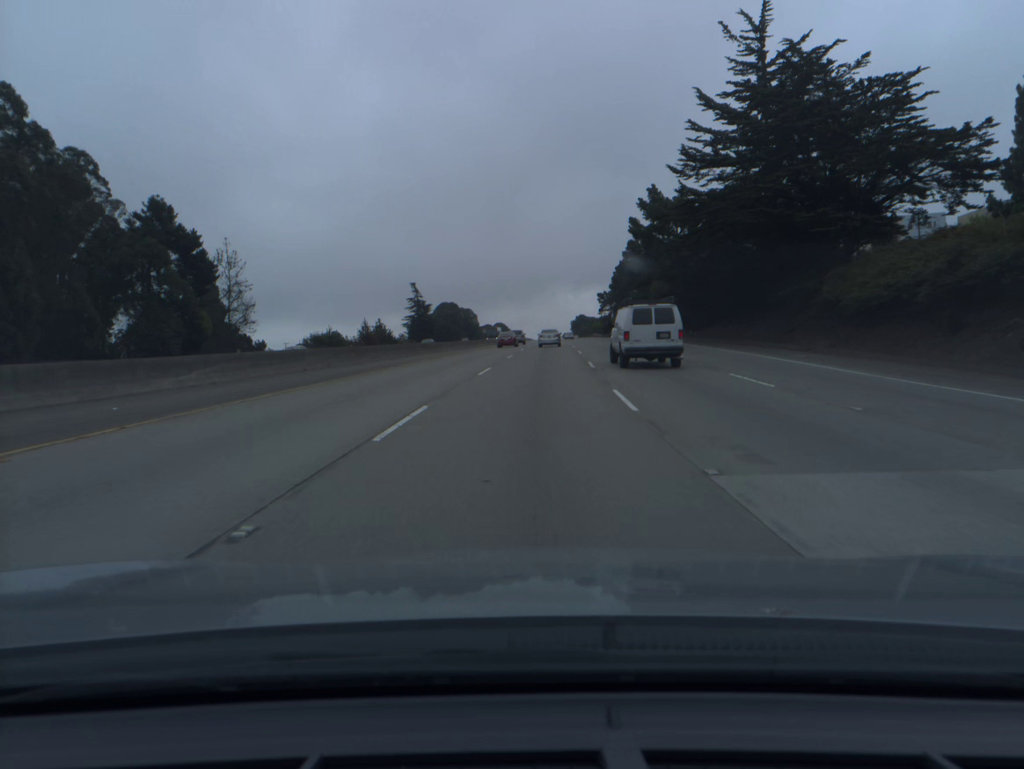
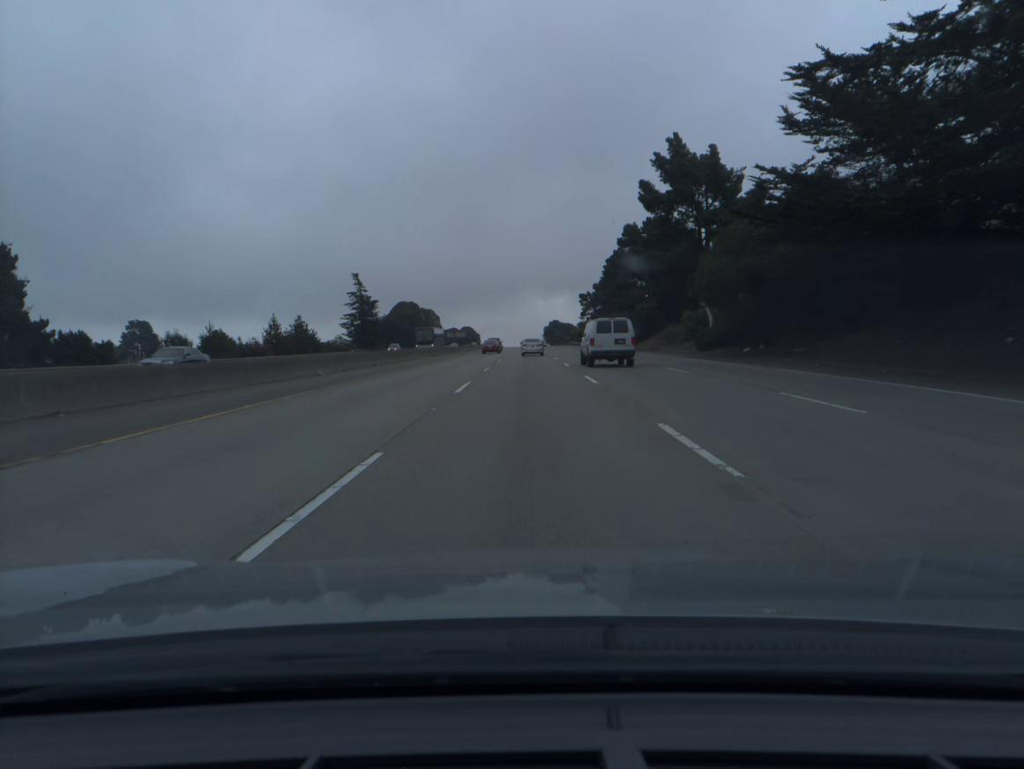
(+0.8, +34.3) m; +2°
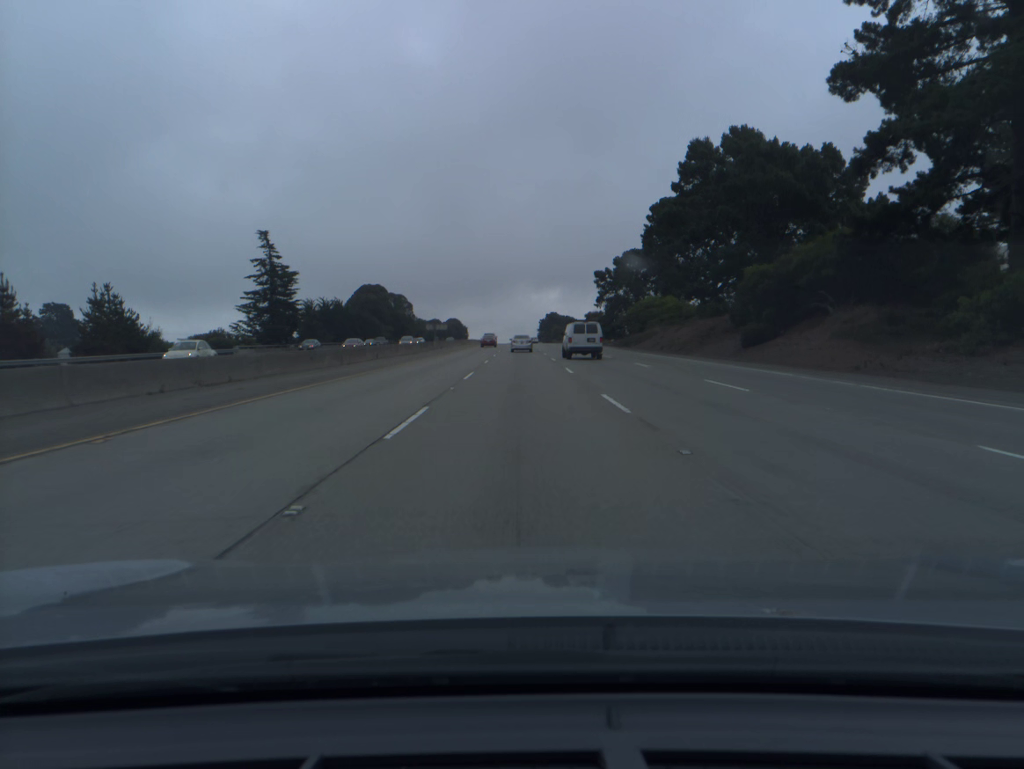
(+0.4, +51.6) m; +1°
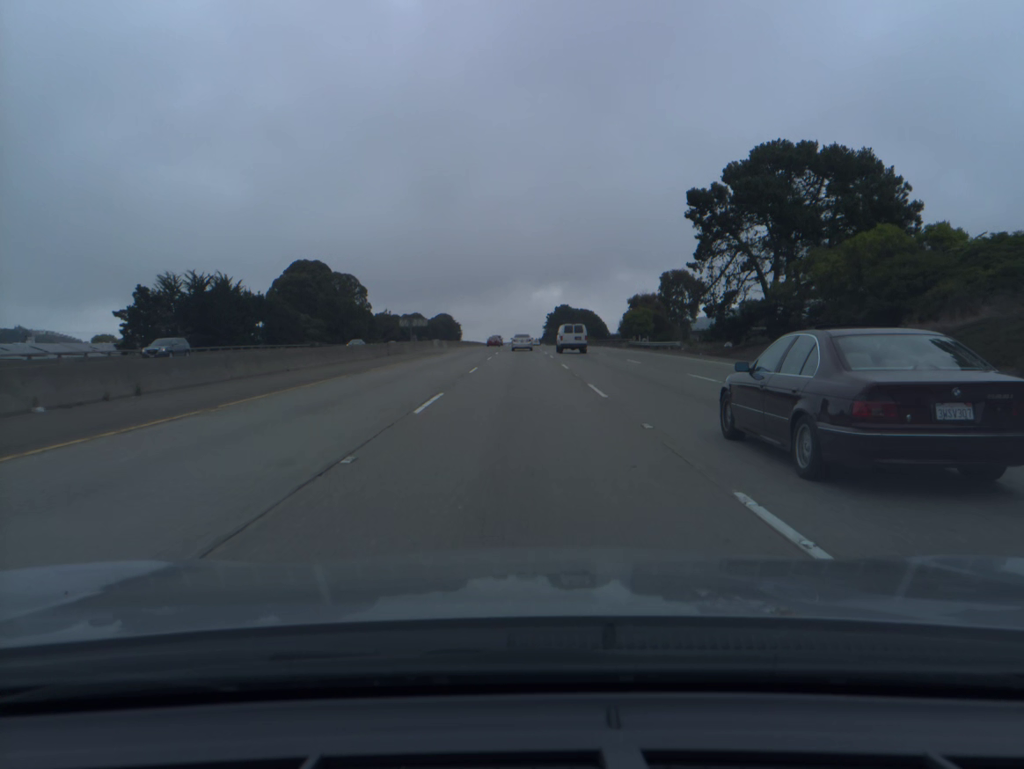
(-0.1, +69.8) m; 0°
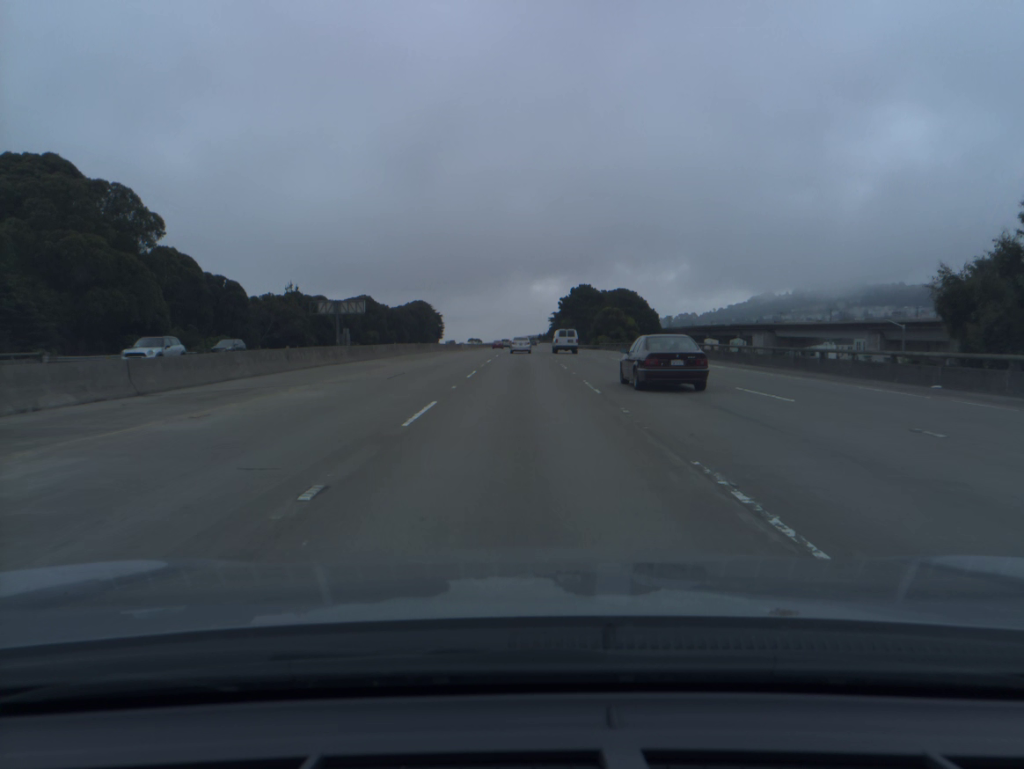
(-0.1, +88.5) m; 0°
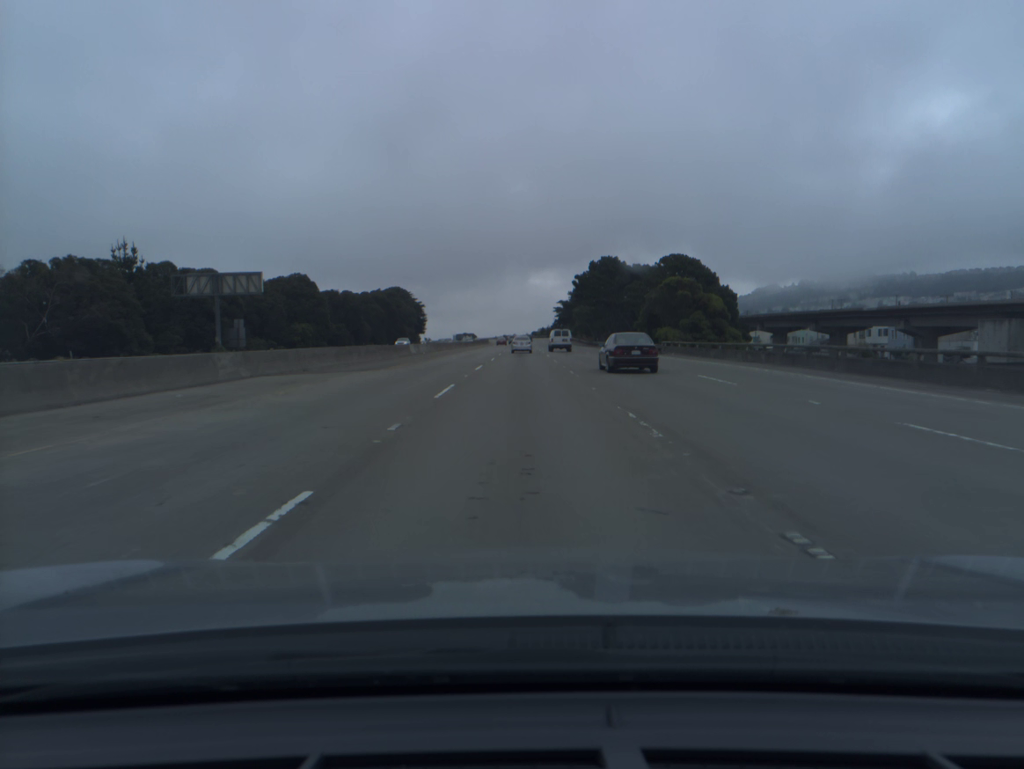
(0.0, +53.4) m; 0°
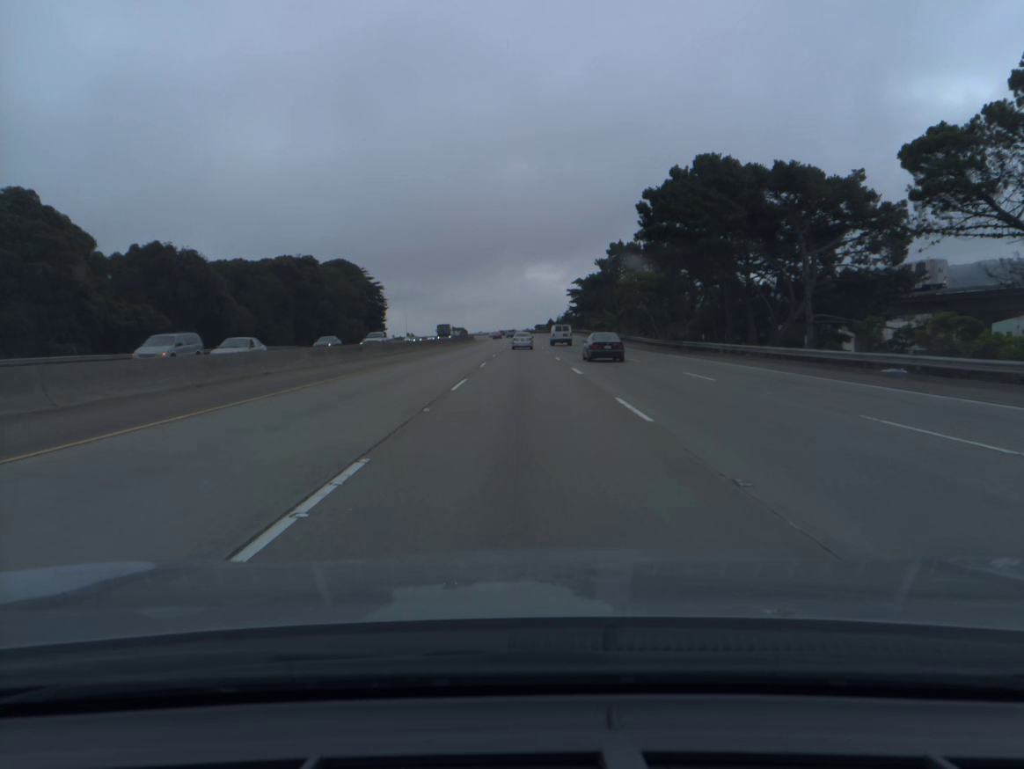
(0.0, +71.2) m; 0°
